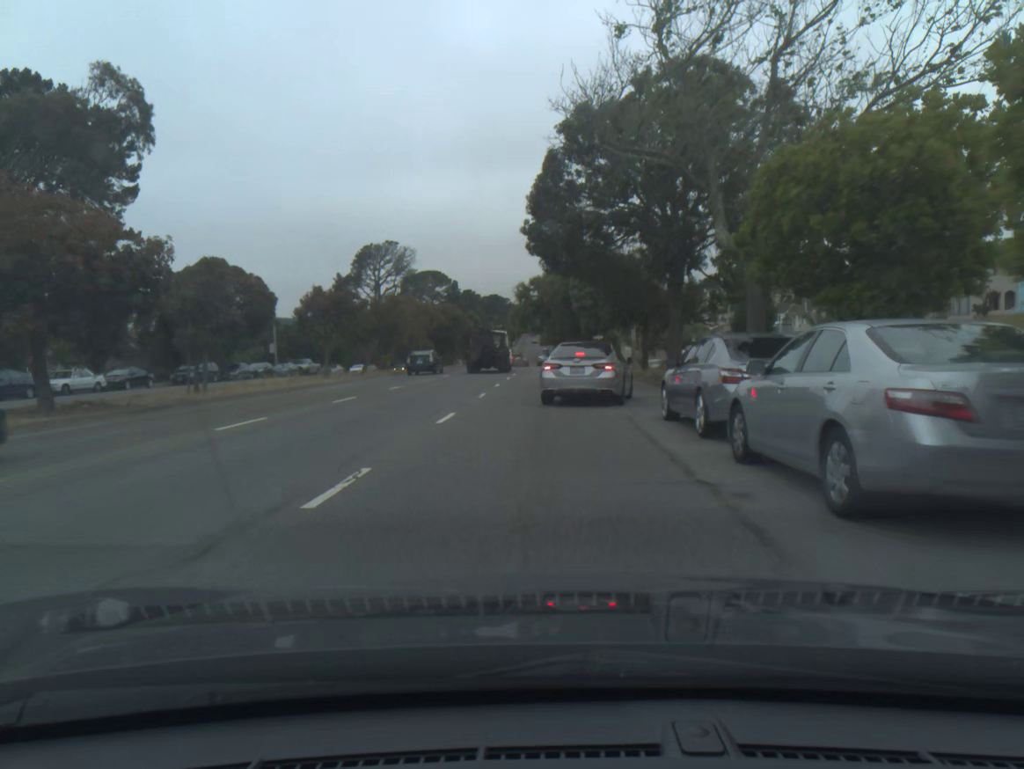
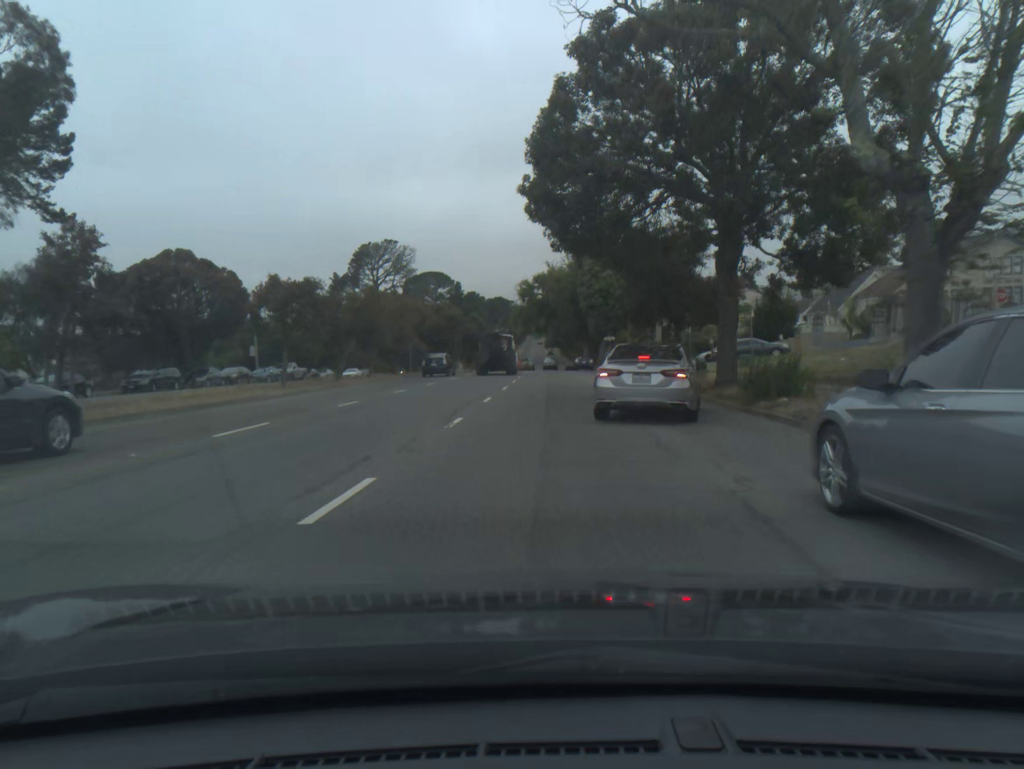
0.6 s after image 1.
(0.0, +7.9) m; 0°
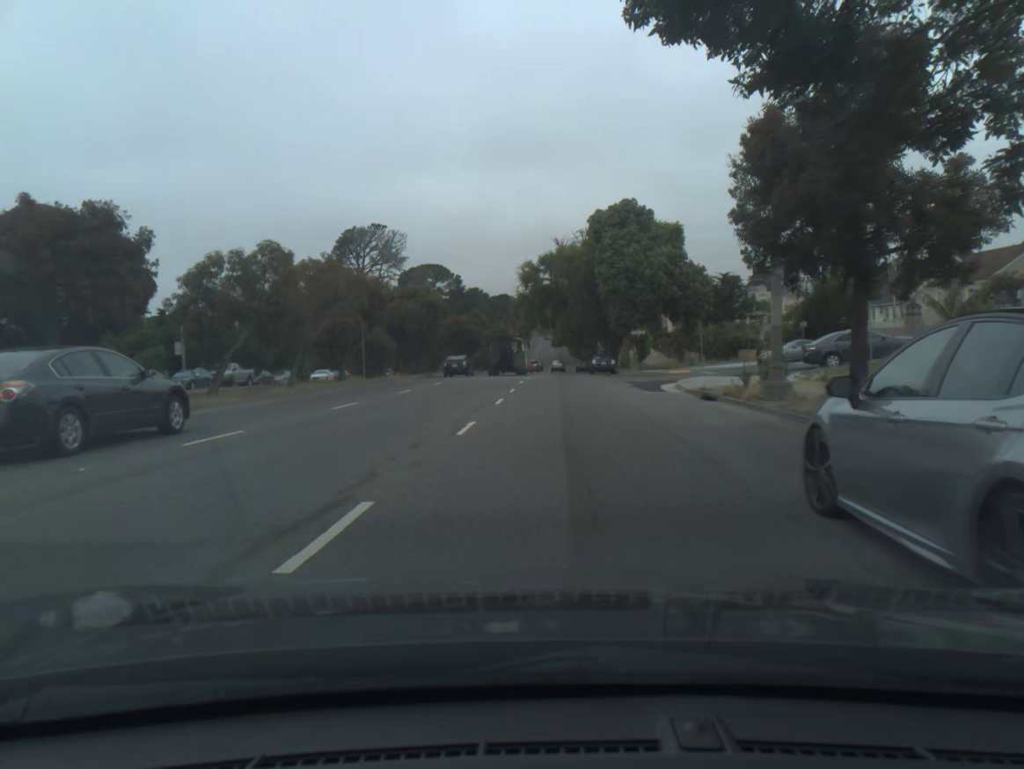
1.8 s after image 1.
(-0.1, +16.3) m; -1°
